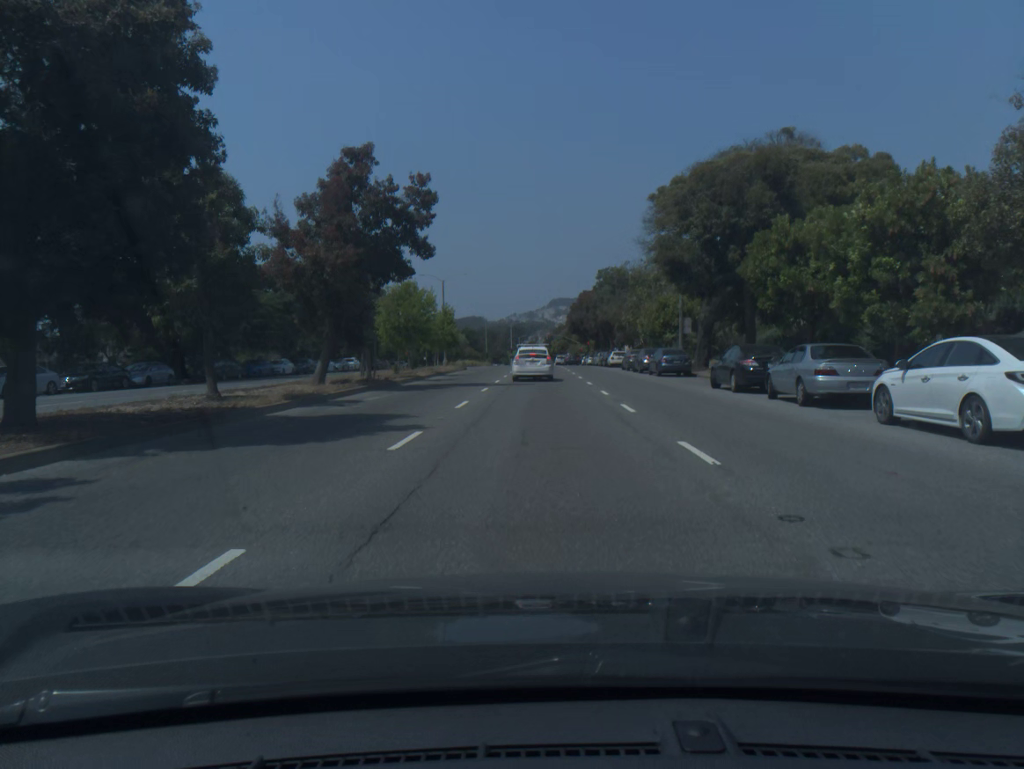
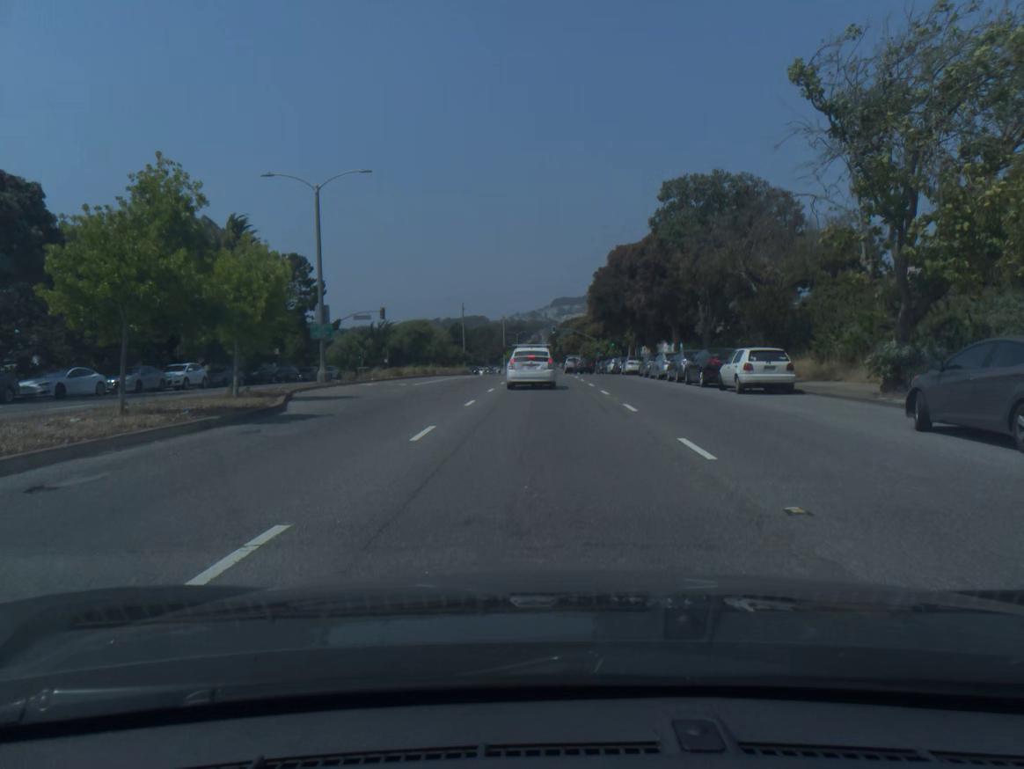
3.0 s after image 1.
(-0.1, +43.0) m; 0°
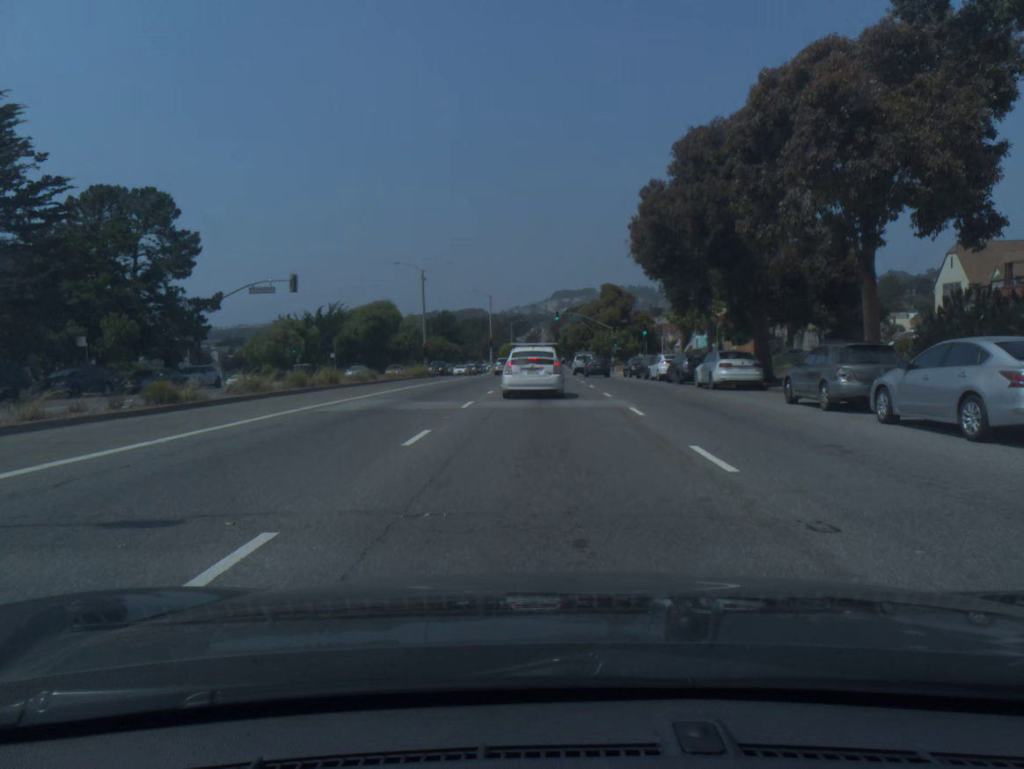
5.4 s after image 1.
(+0.1, +29.9) m; 0°
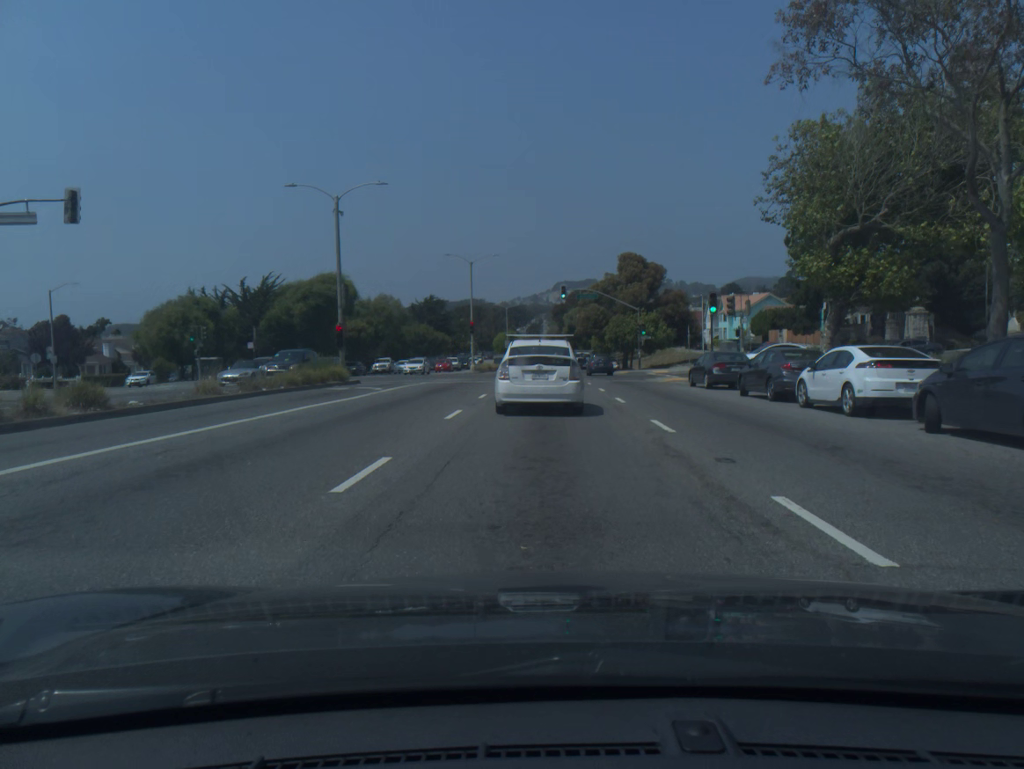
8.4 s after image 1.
(0.0, +26.1) m; 0°
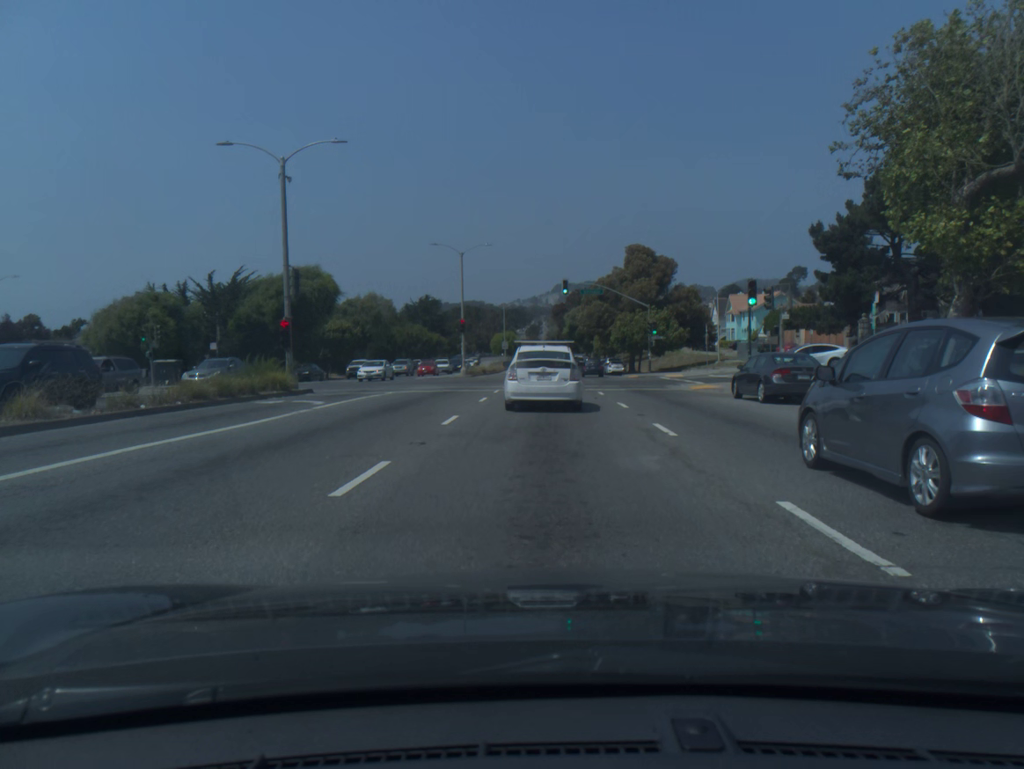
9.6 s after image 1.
(0.0, +7.6) m; 0°
